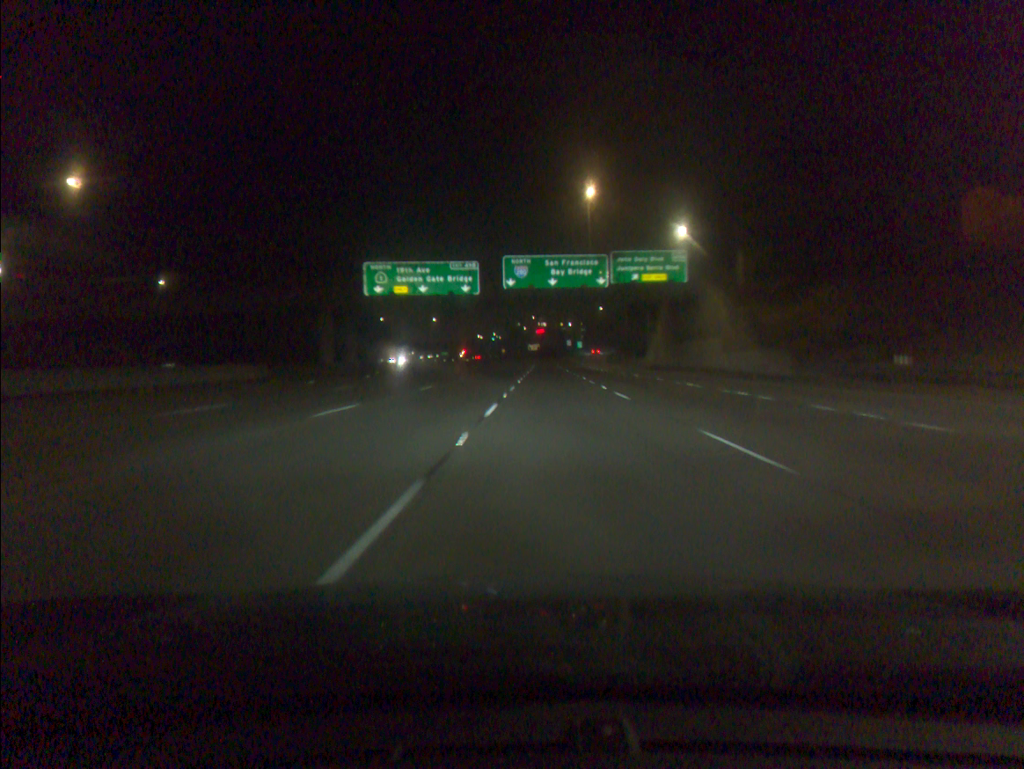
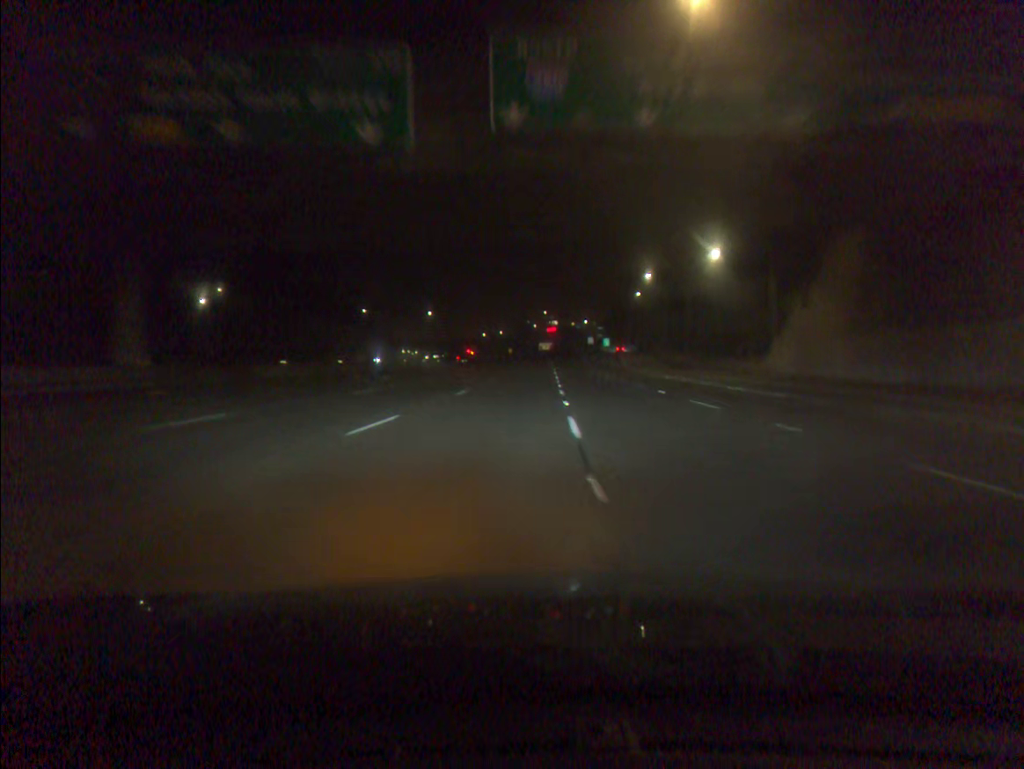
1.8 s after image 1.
(-0.2, +47.1) m; 0°
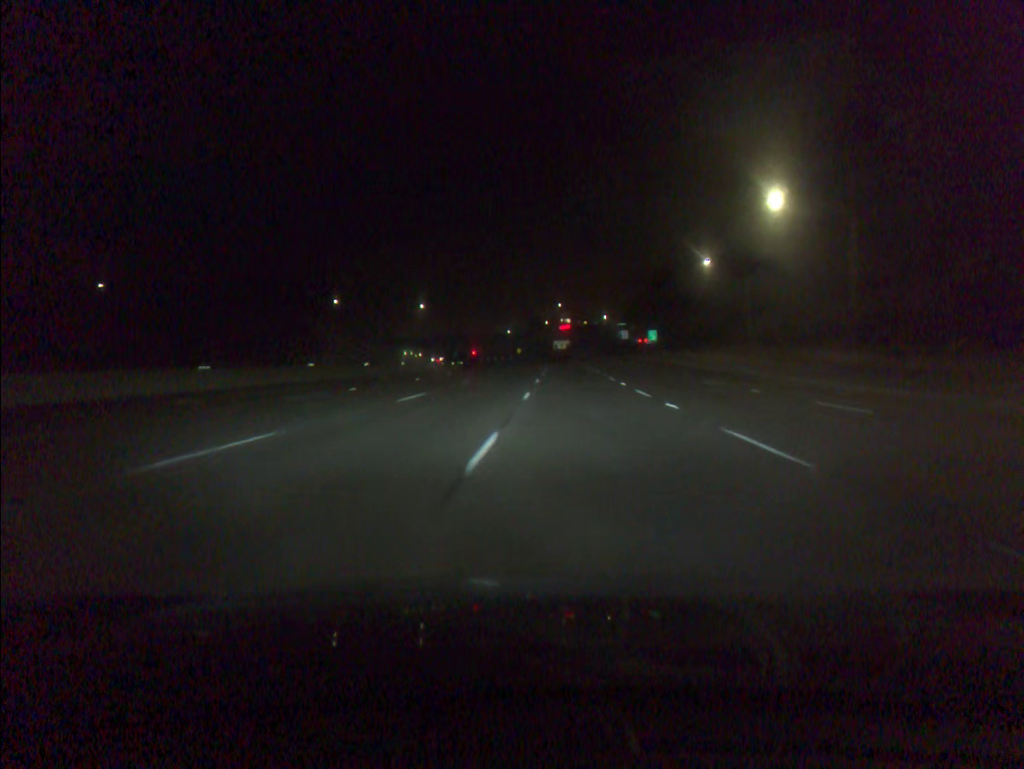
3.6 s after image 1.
(-0.3, +47.0) m; -1°
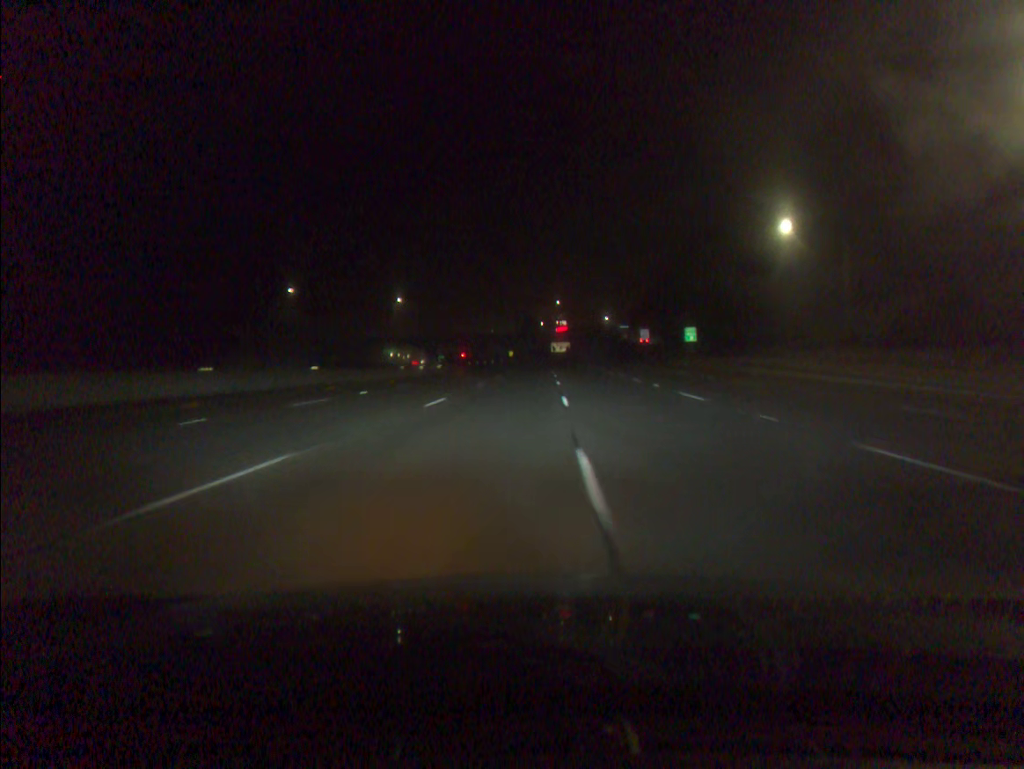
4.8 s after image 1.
(+0.1, +31.3) m; 0°
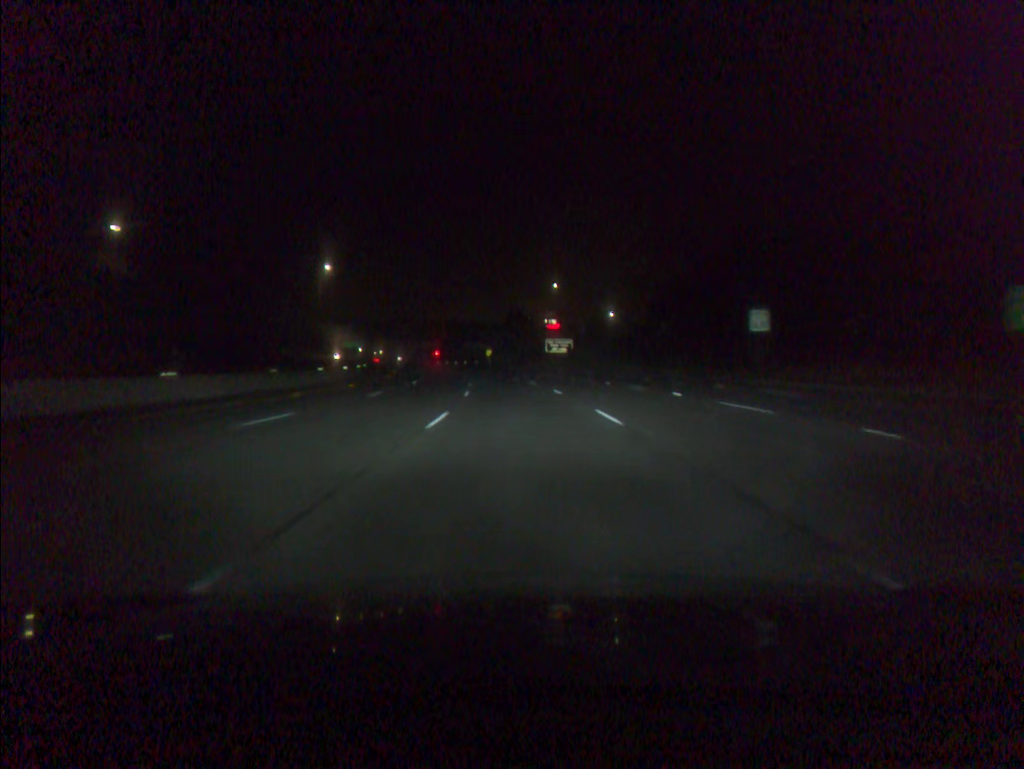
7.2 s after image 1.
(+0.8, +62.3) m; +1°
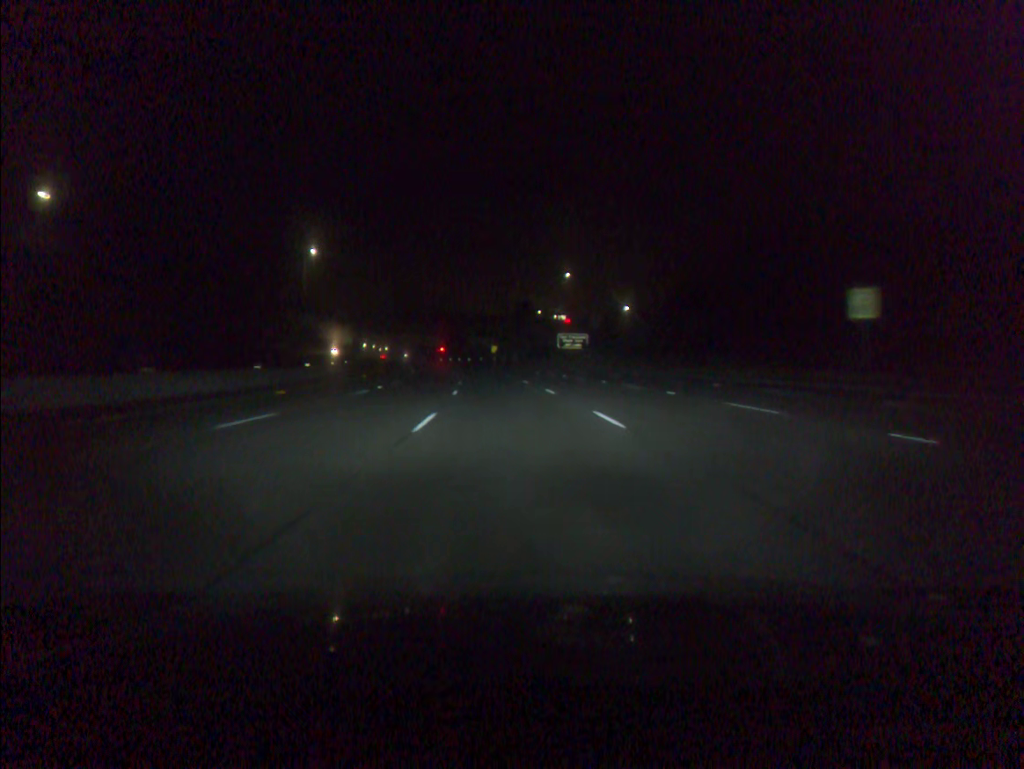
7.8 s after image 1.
(0.0, +15.6) m; 0°
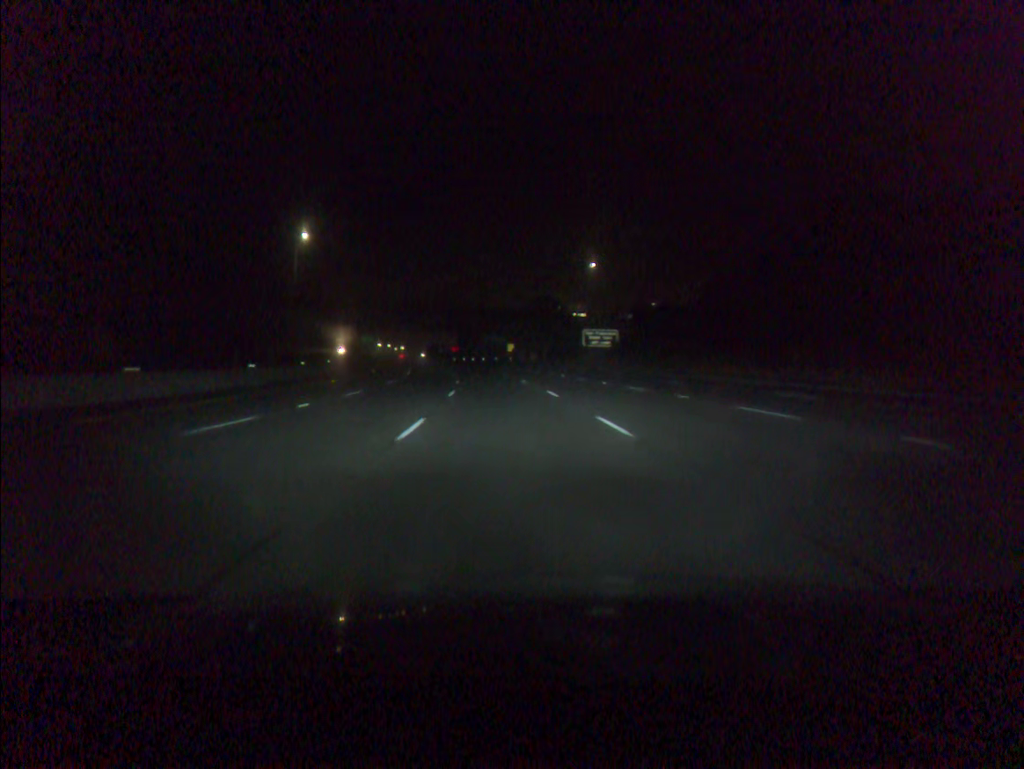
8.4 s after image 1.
(-0.2, +15.6) m; -1°
